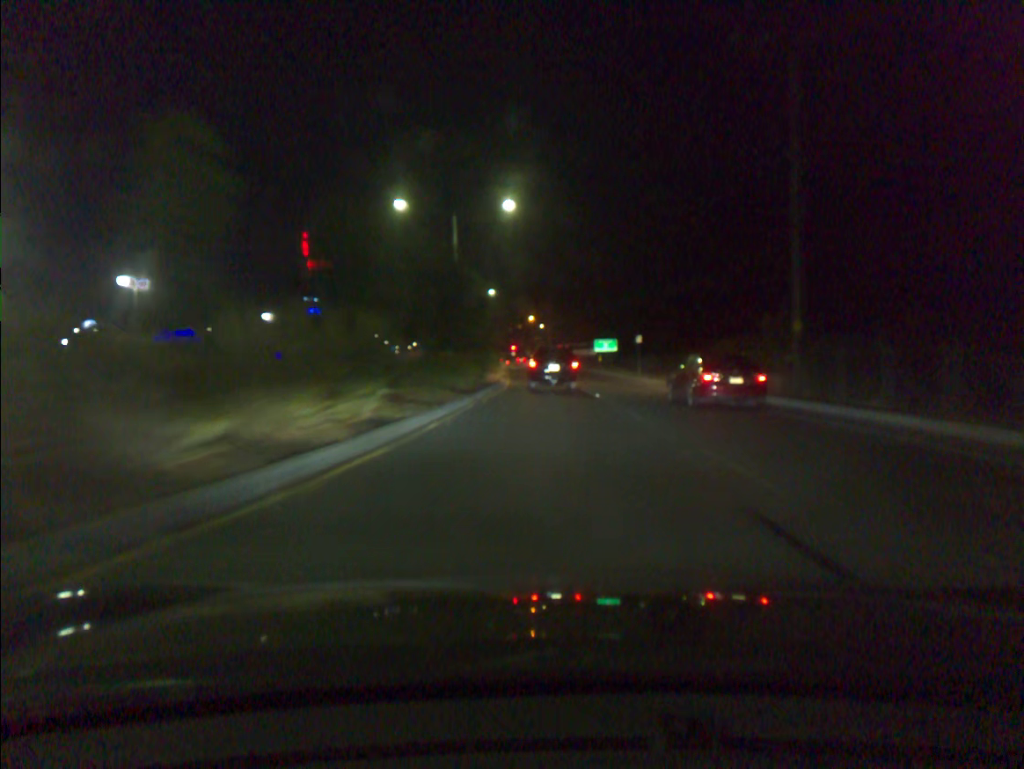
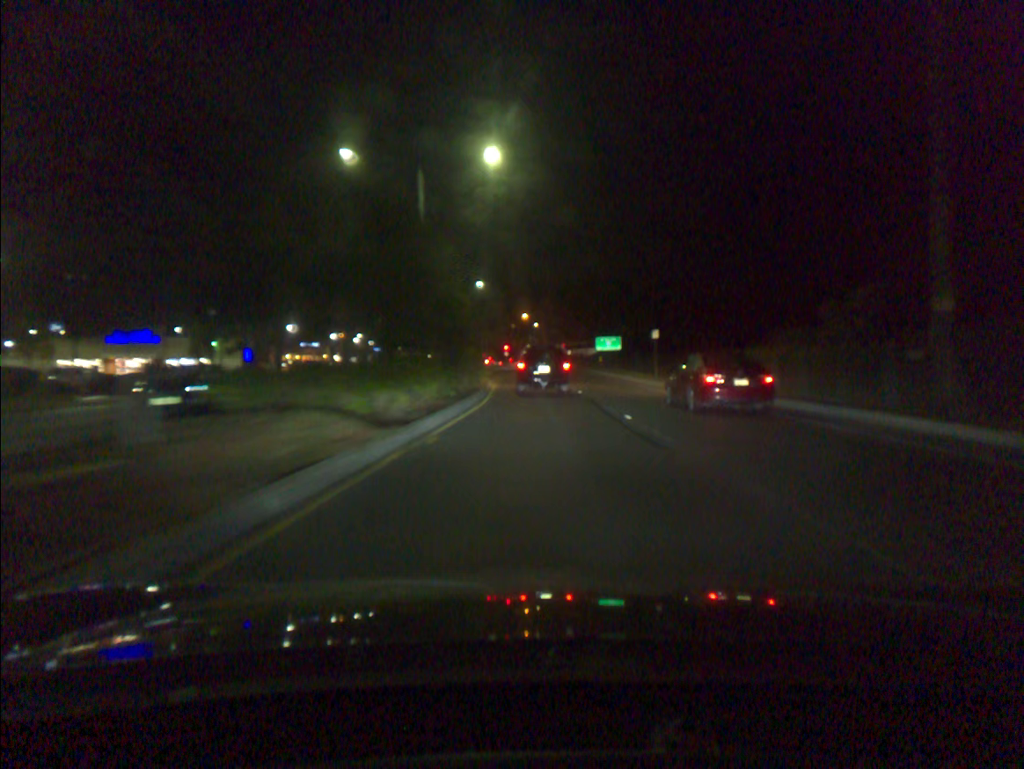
(+0.1, +10.1) m; +1°
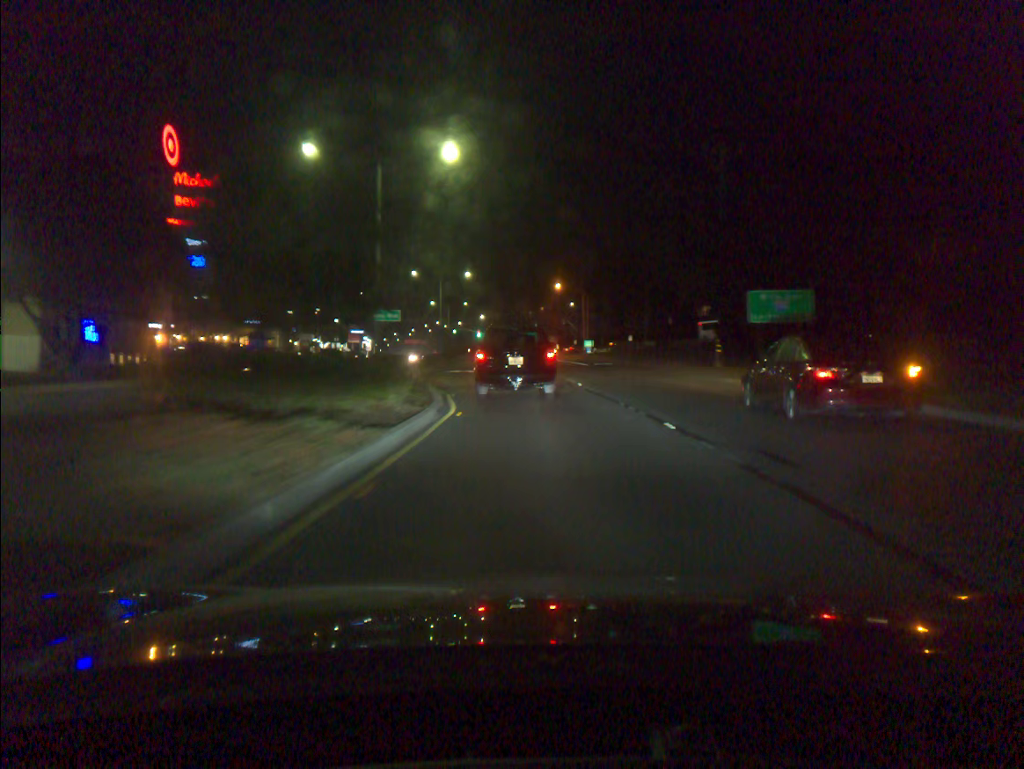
(-0.9, +48.5) m; -3°
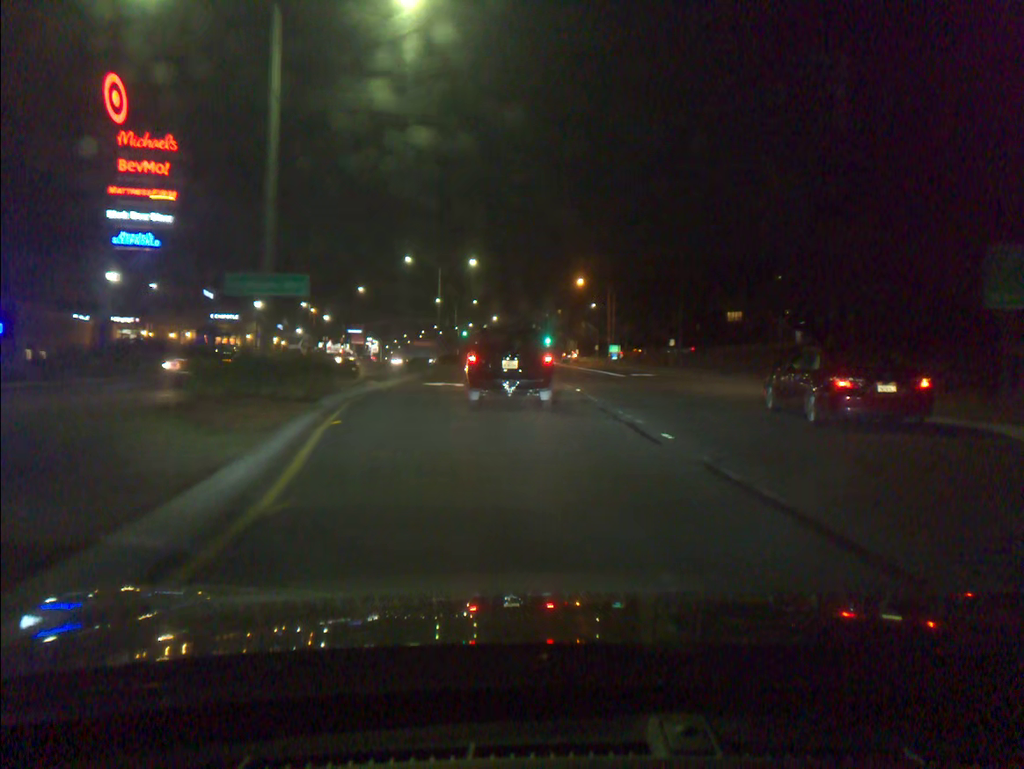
(-0.1, +15.3) m; -1°
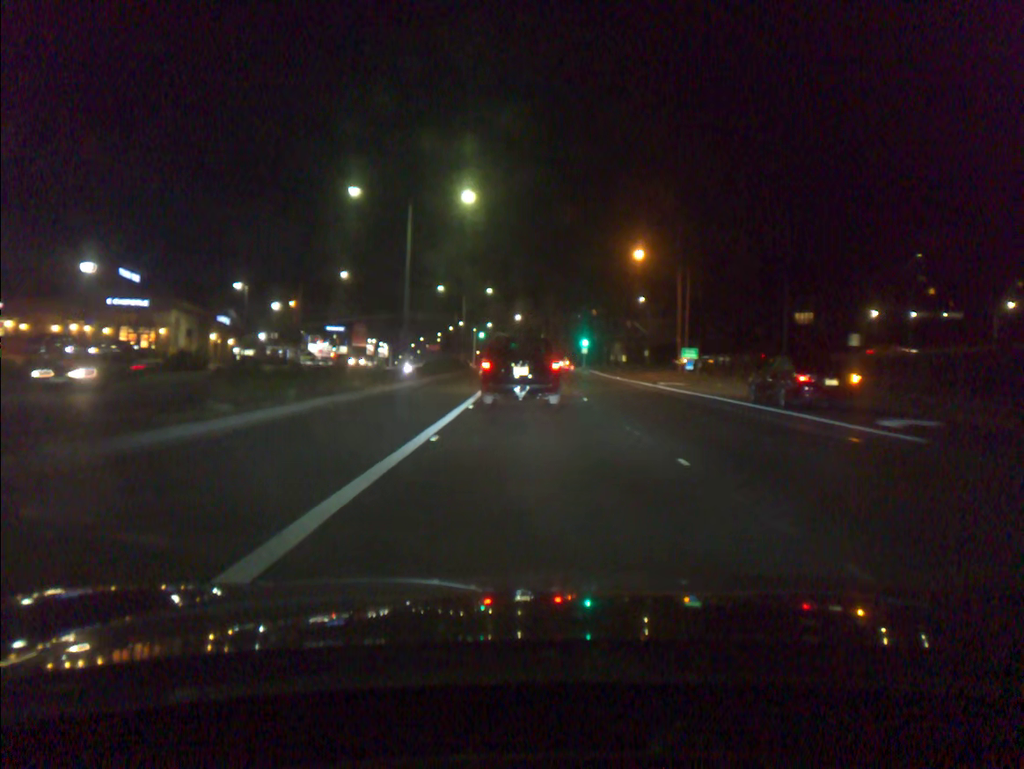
(-0.6, +31.4) m; -2°
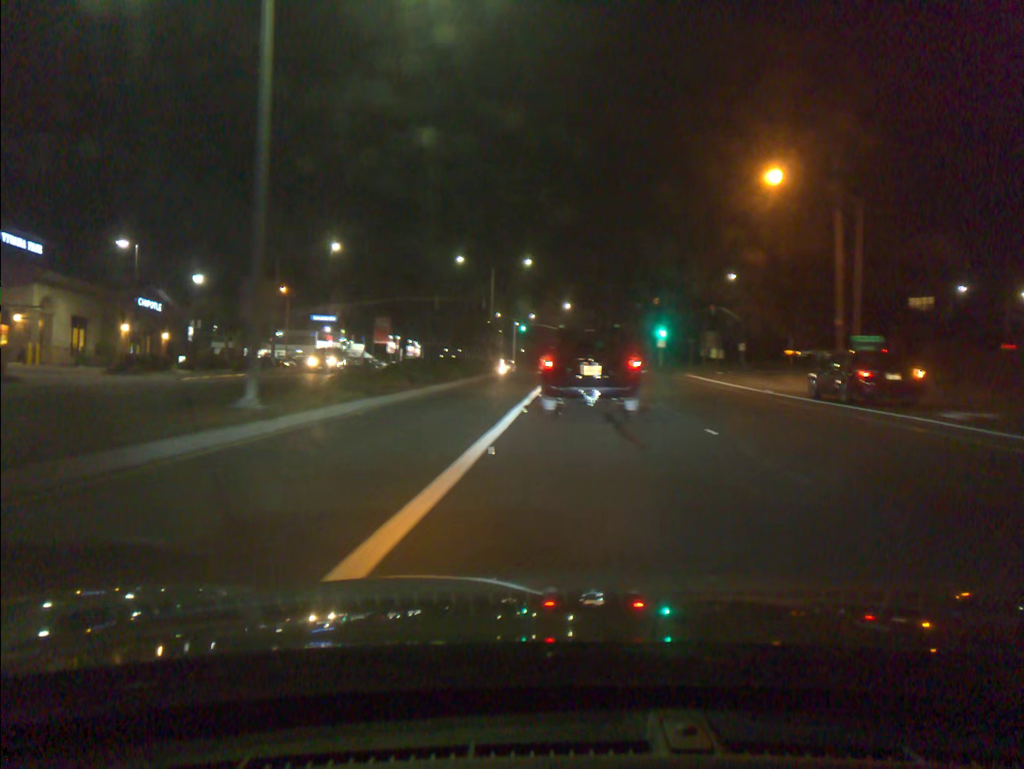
(-0.6, +25.7) m; -4°
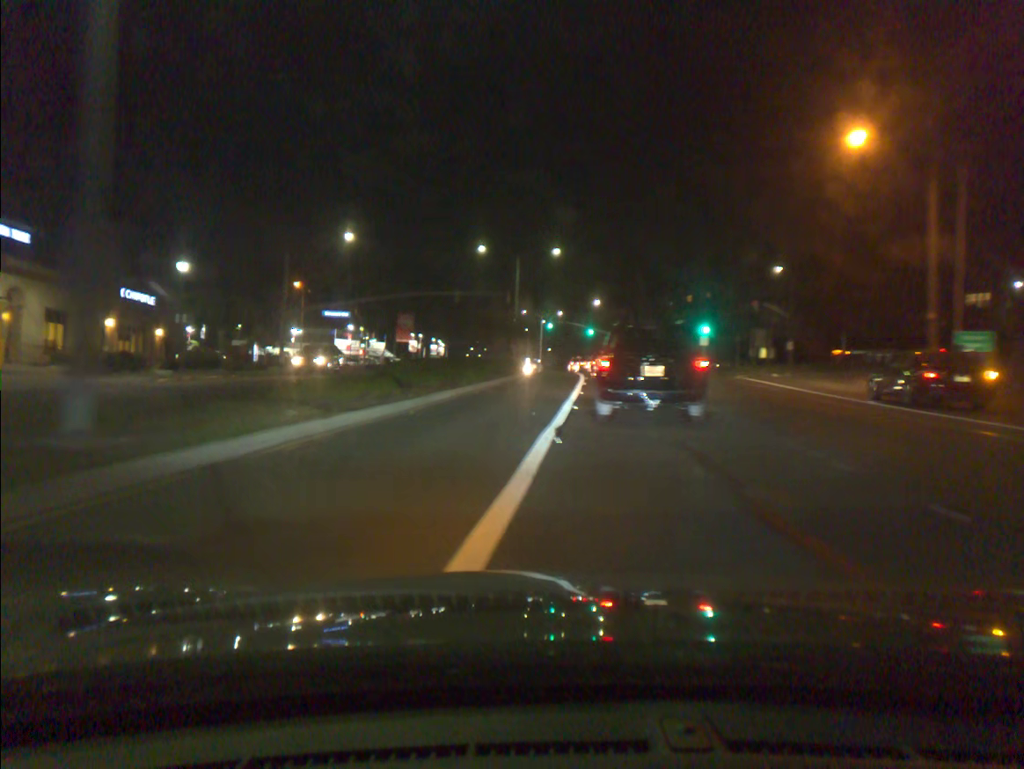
(-0.1, +6.3) m; -2°
